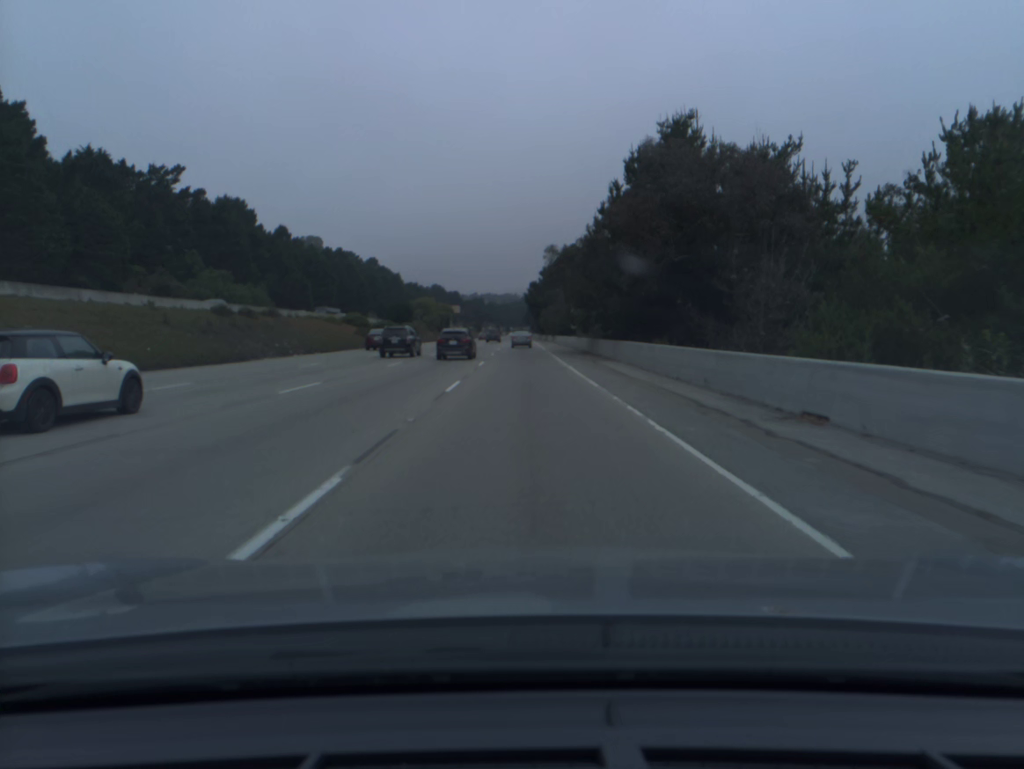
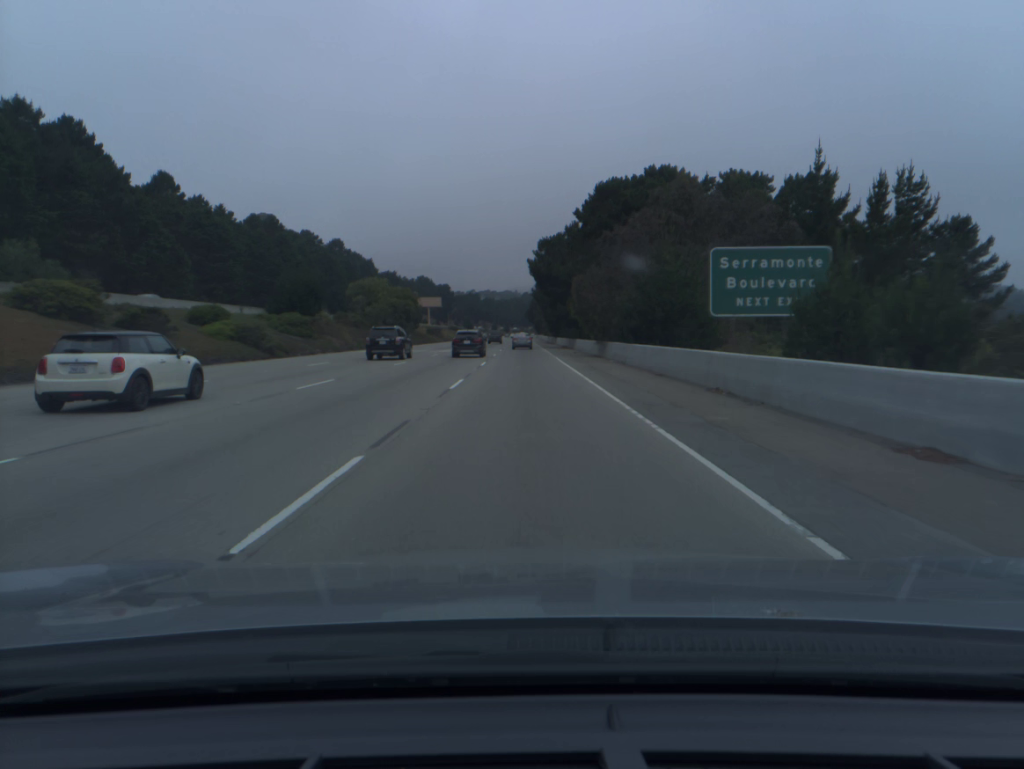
(-0.1, +71.3) m; 0°
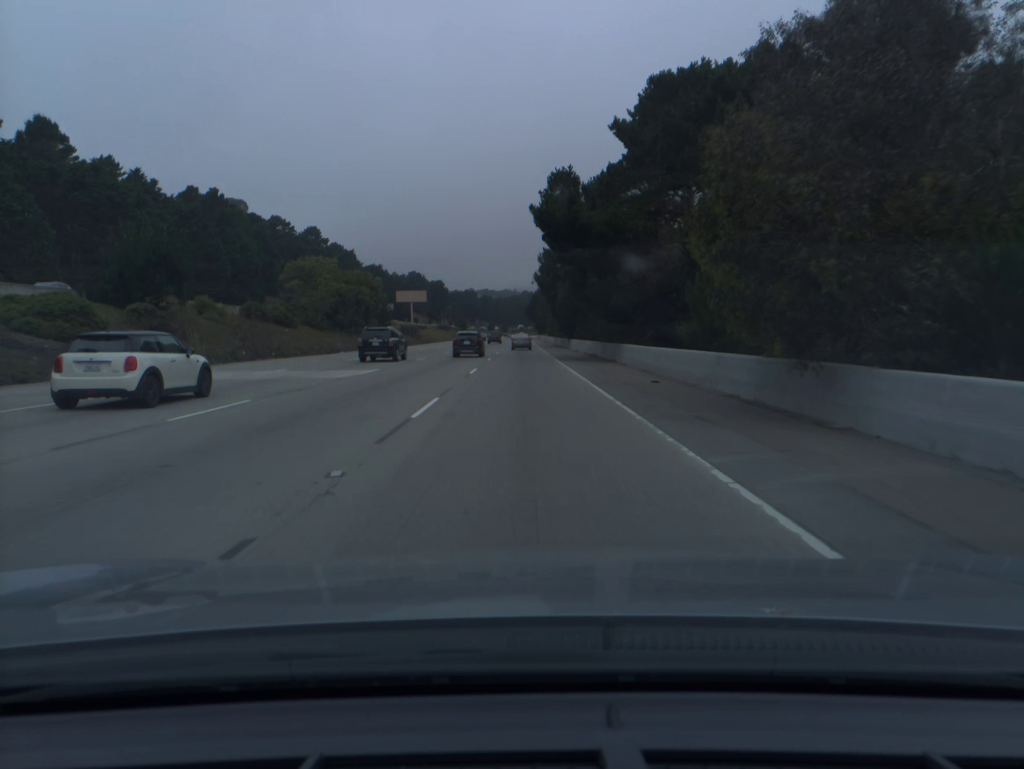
(0.0, +36.0) m; 0°
